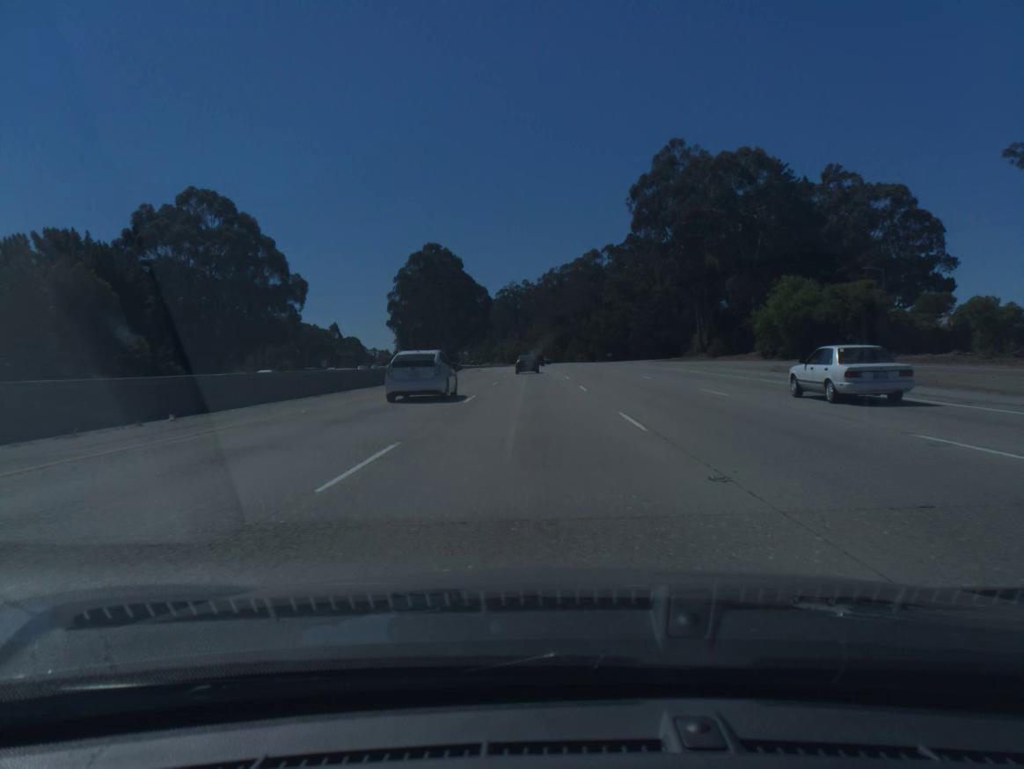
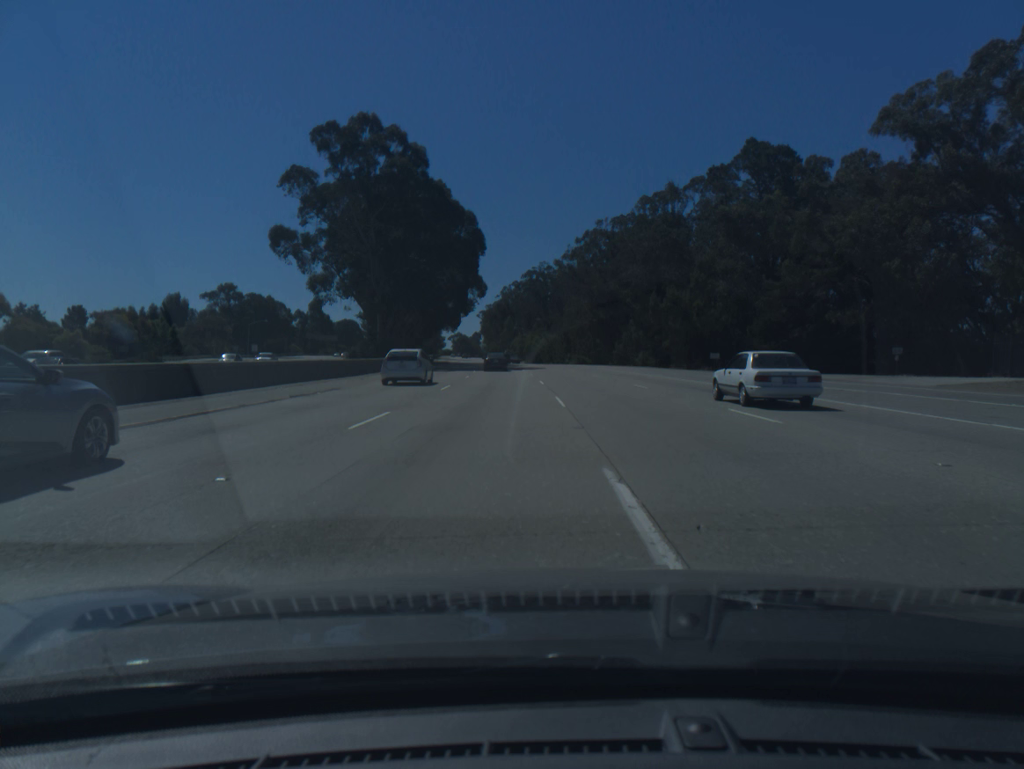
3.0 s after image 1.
(-0.6, +81.8) m; -2°
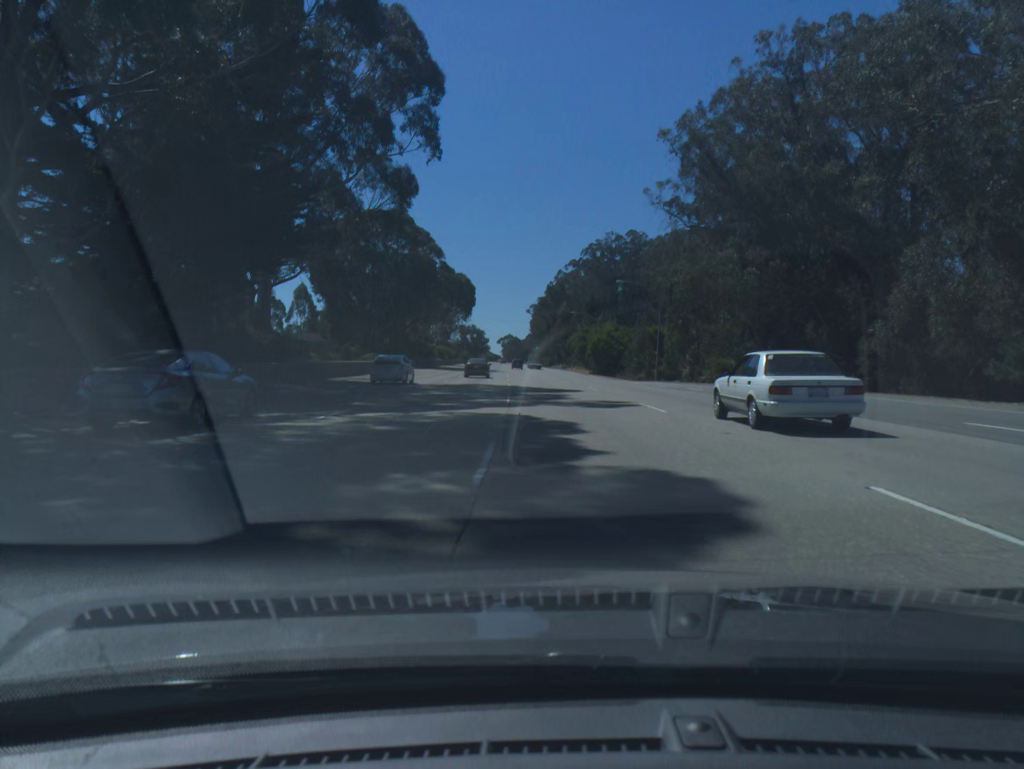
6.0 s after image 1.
(-2.4, +83.7) m; -4°
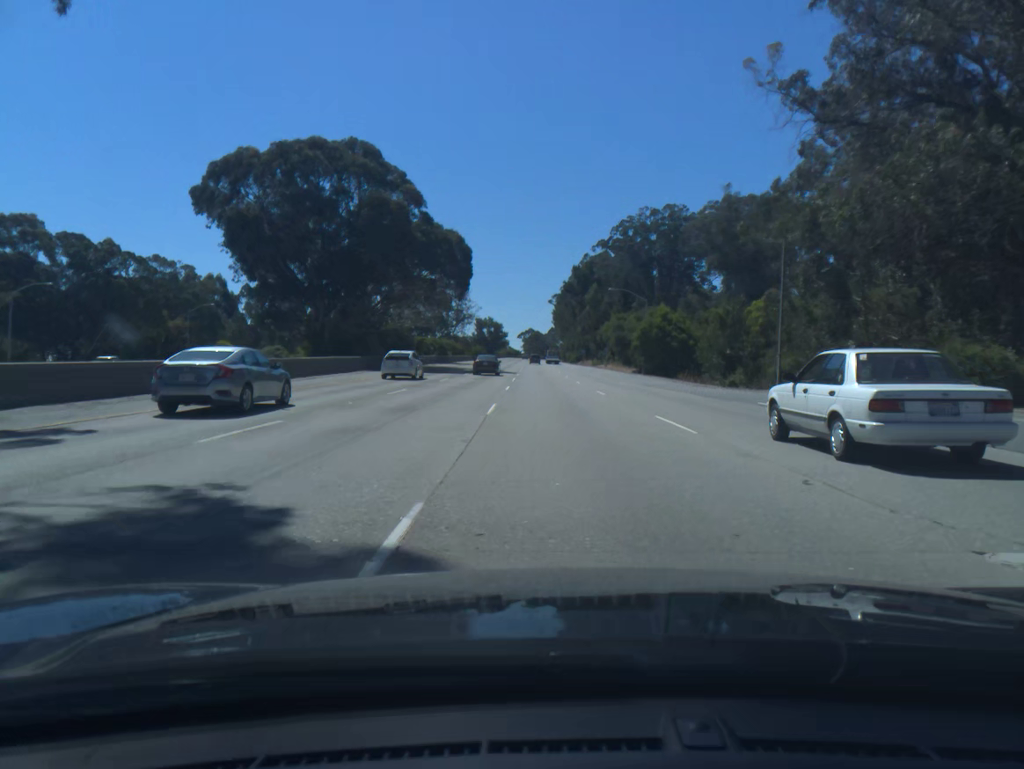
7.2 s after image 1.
(-0.6, +34.4) m; -2°
